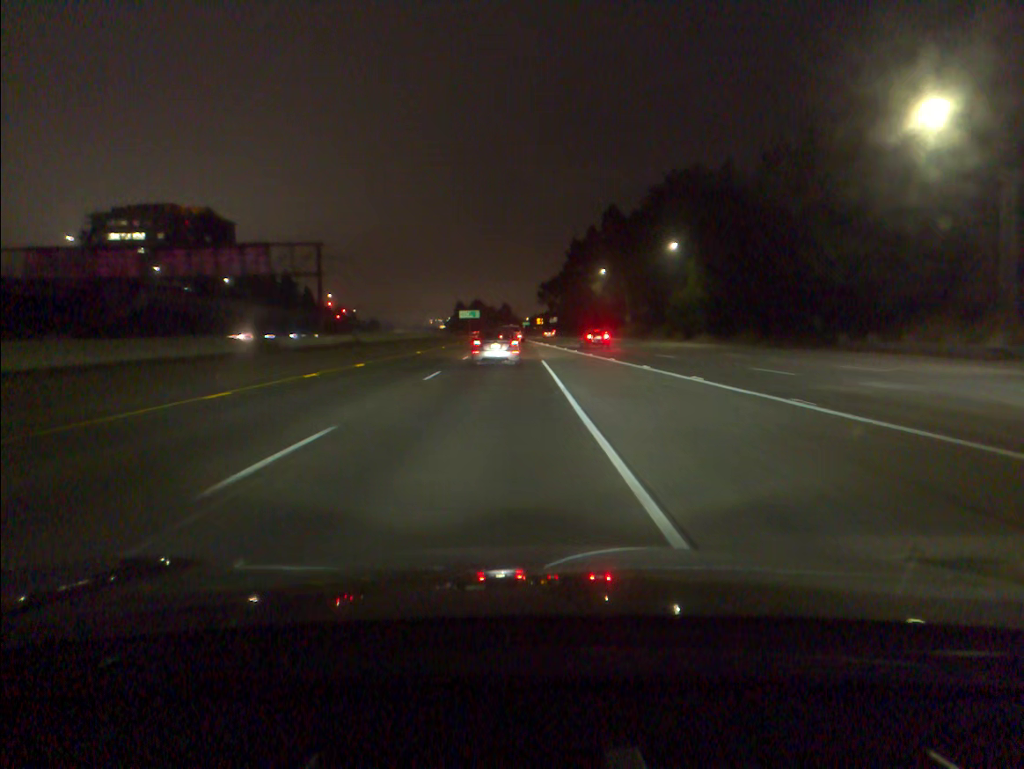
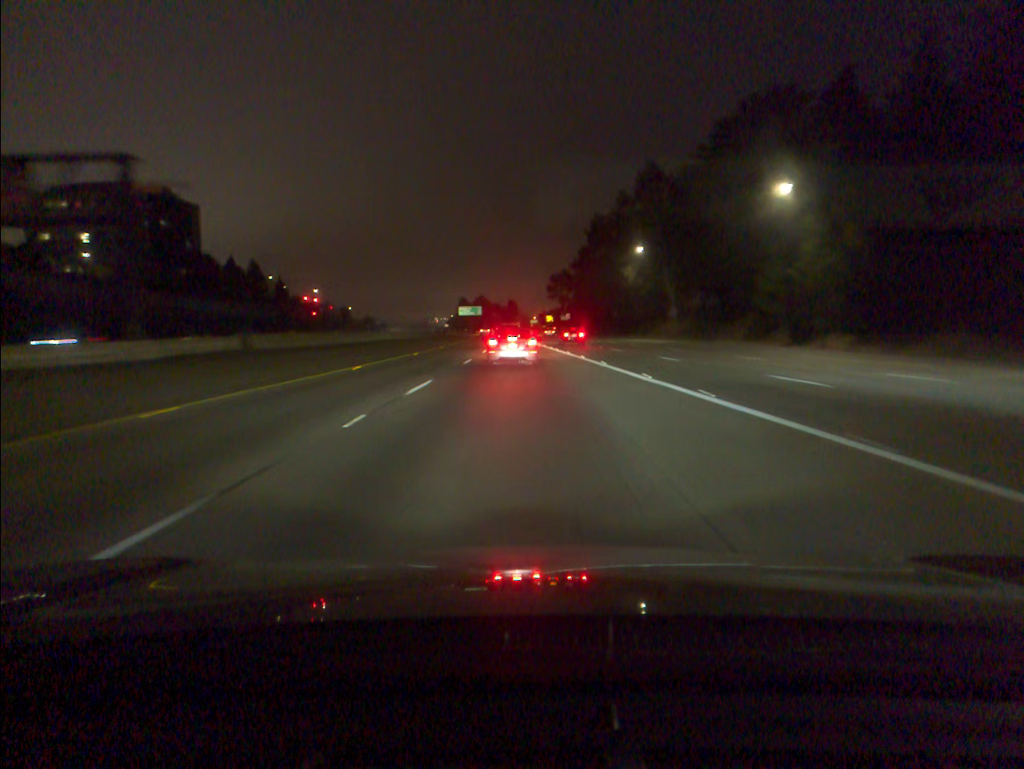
(-0.2, +34.6) m; -1°
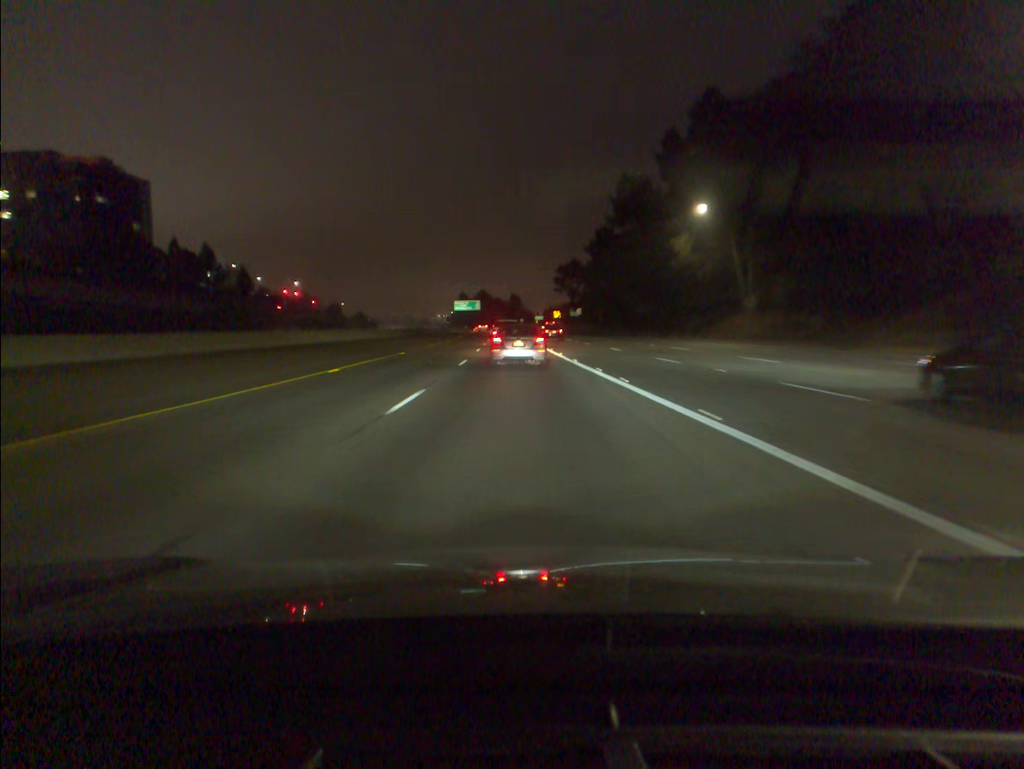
(-0.1, +33.4) m; 0°
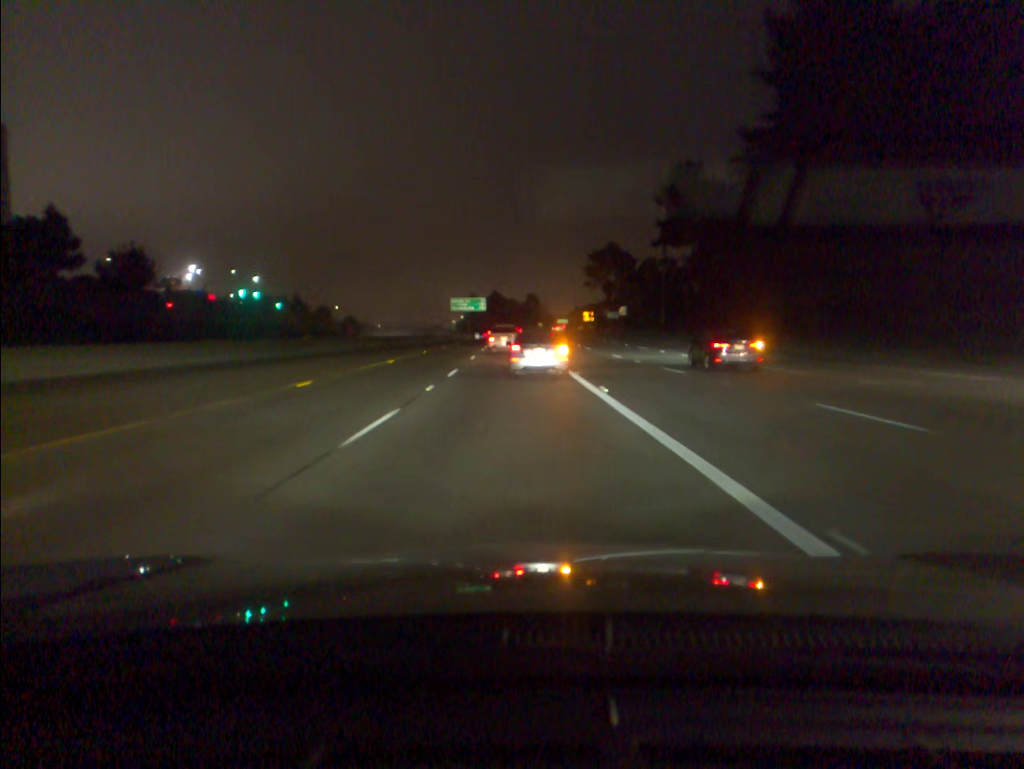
(-0.6, +61.3) m; -1°
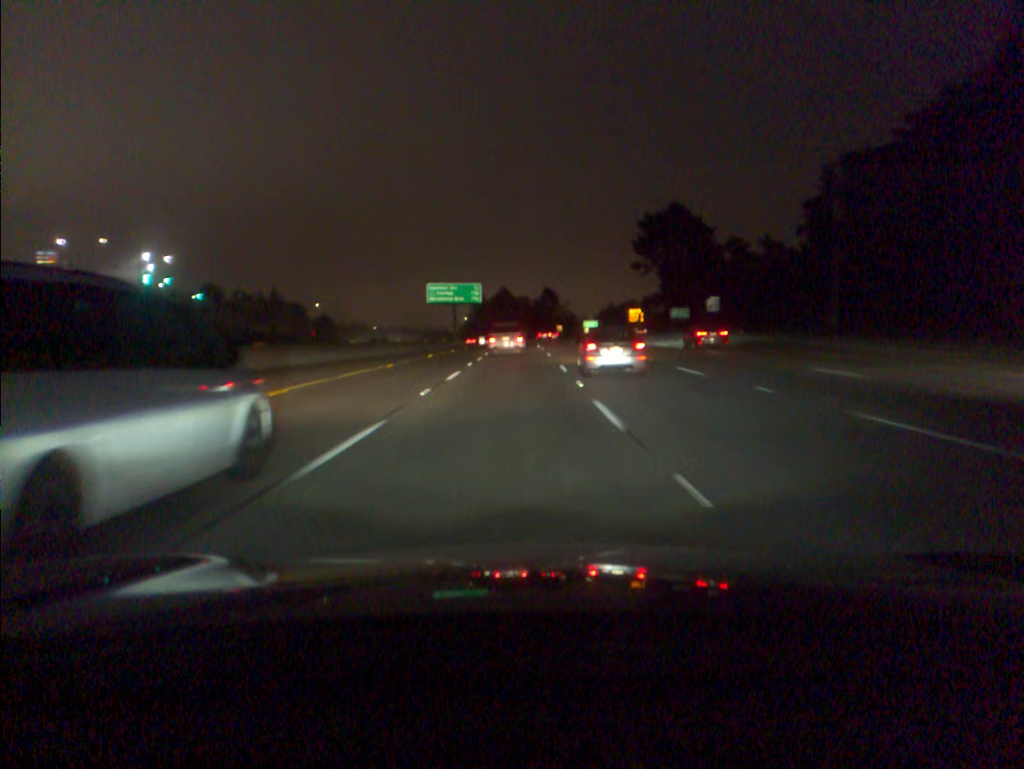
(-0.6, +60.8) m; -1°
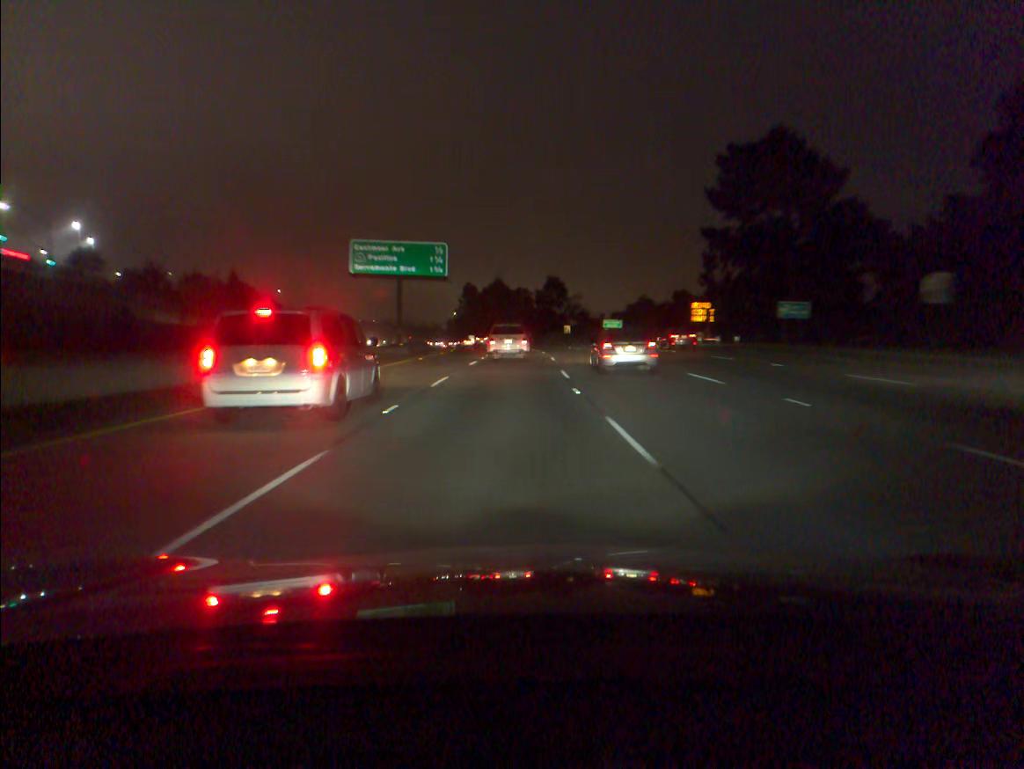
(+0.1, +46.7) m; 0°
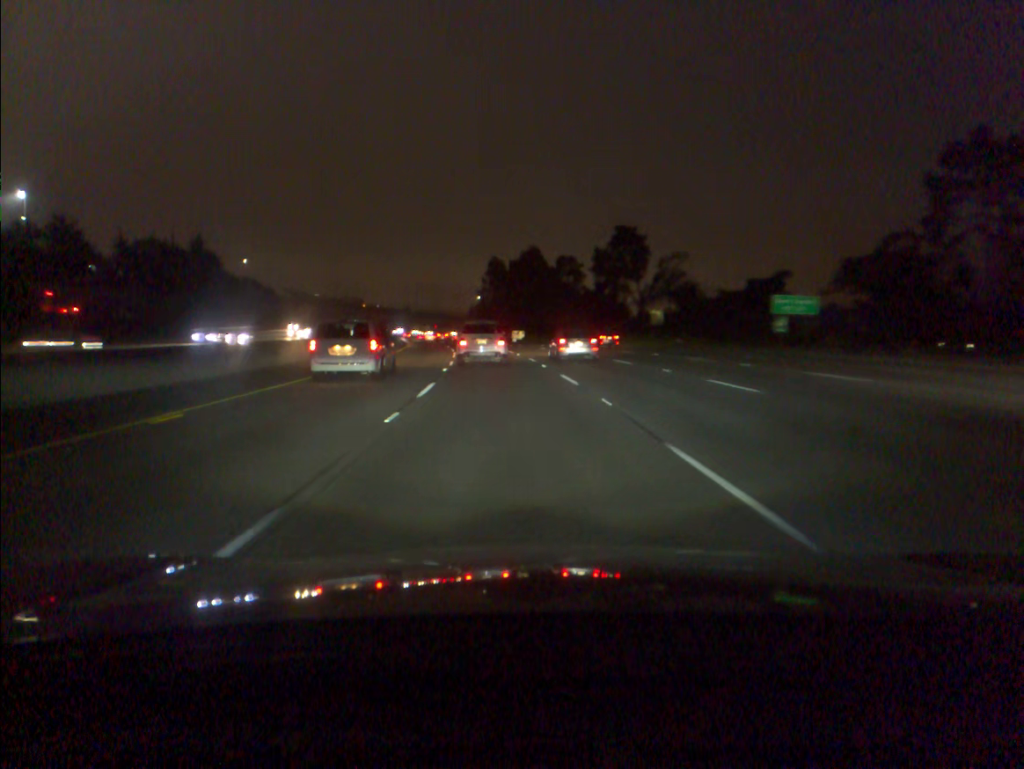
(-1.0, +76.0) m; -2°
